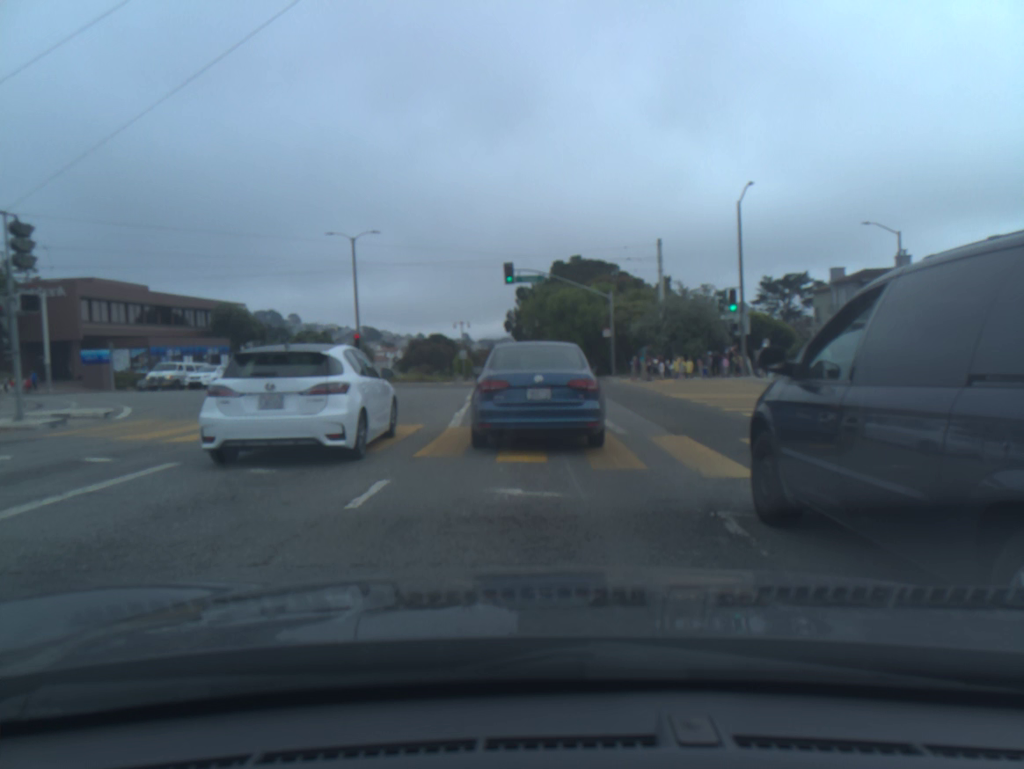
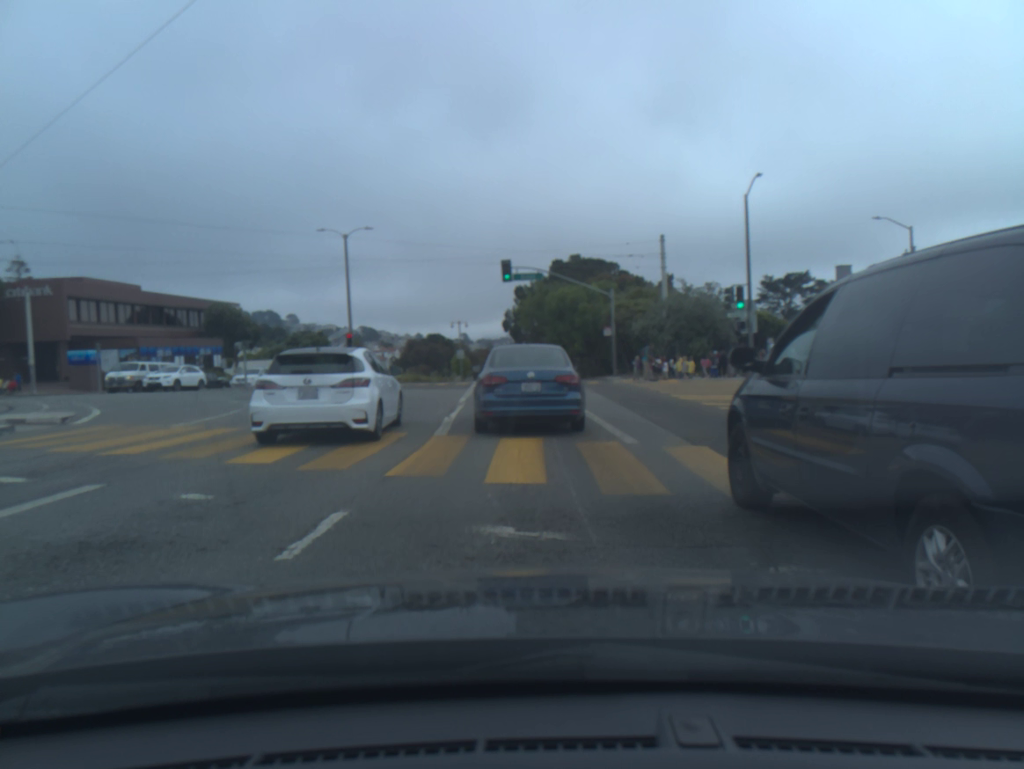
(0.0, +1.5) m; 0°
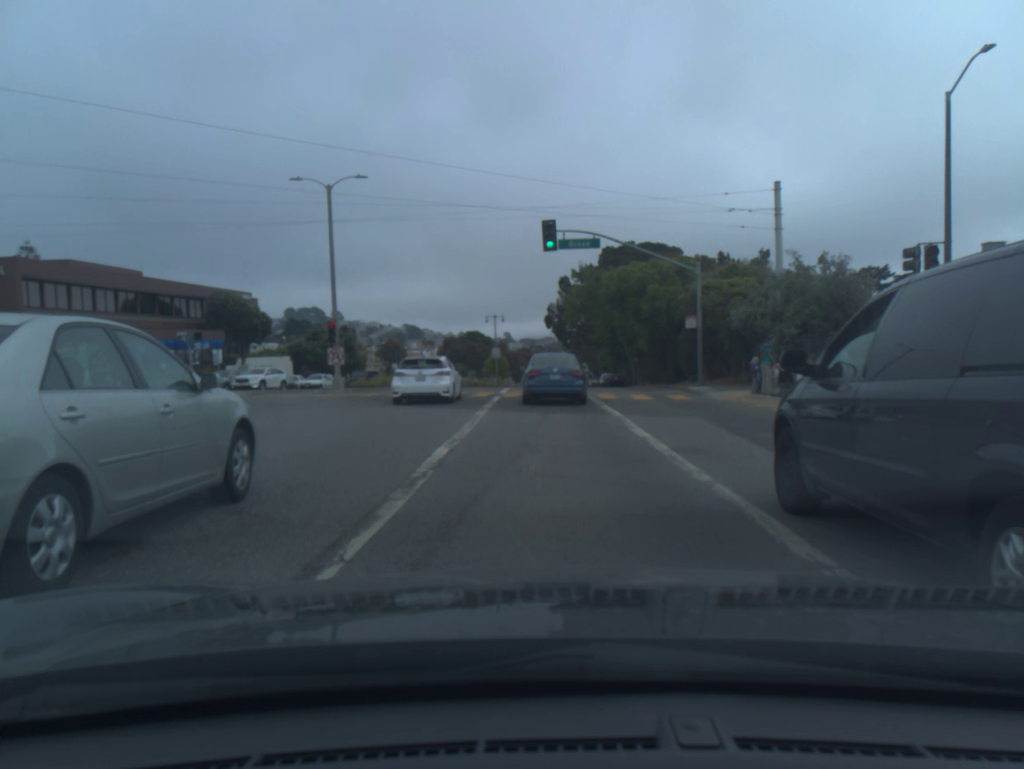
(-0.5, +13.1) m; -3°
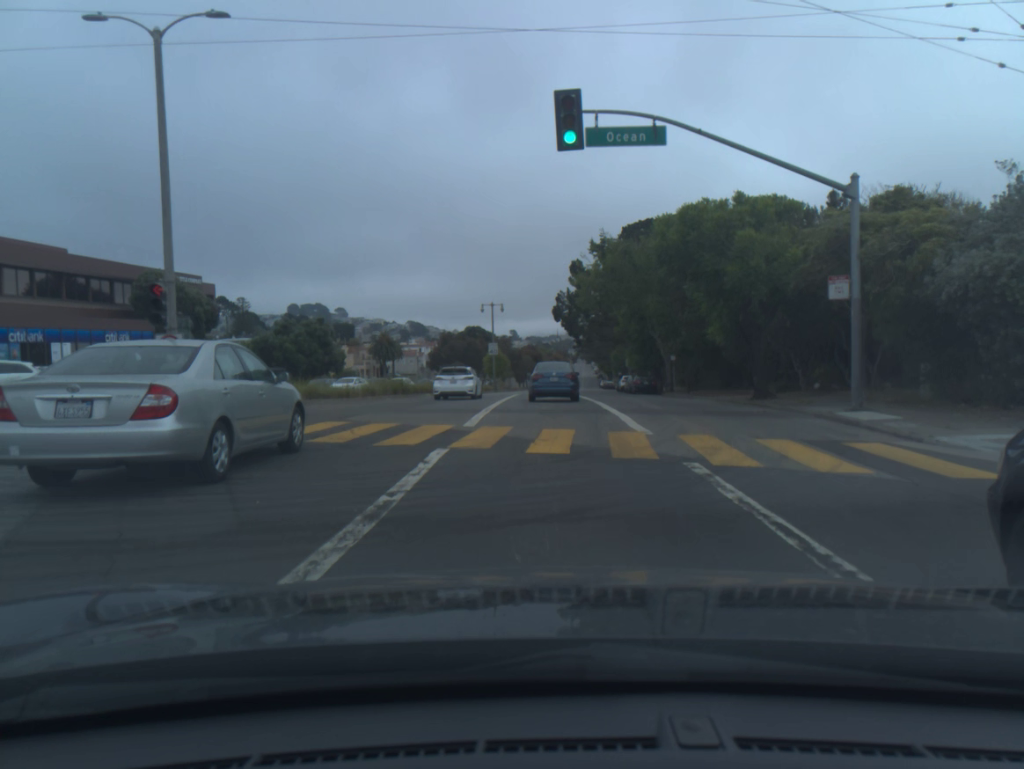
(0.0, +16.0) m; 0°
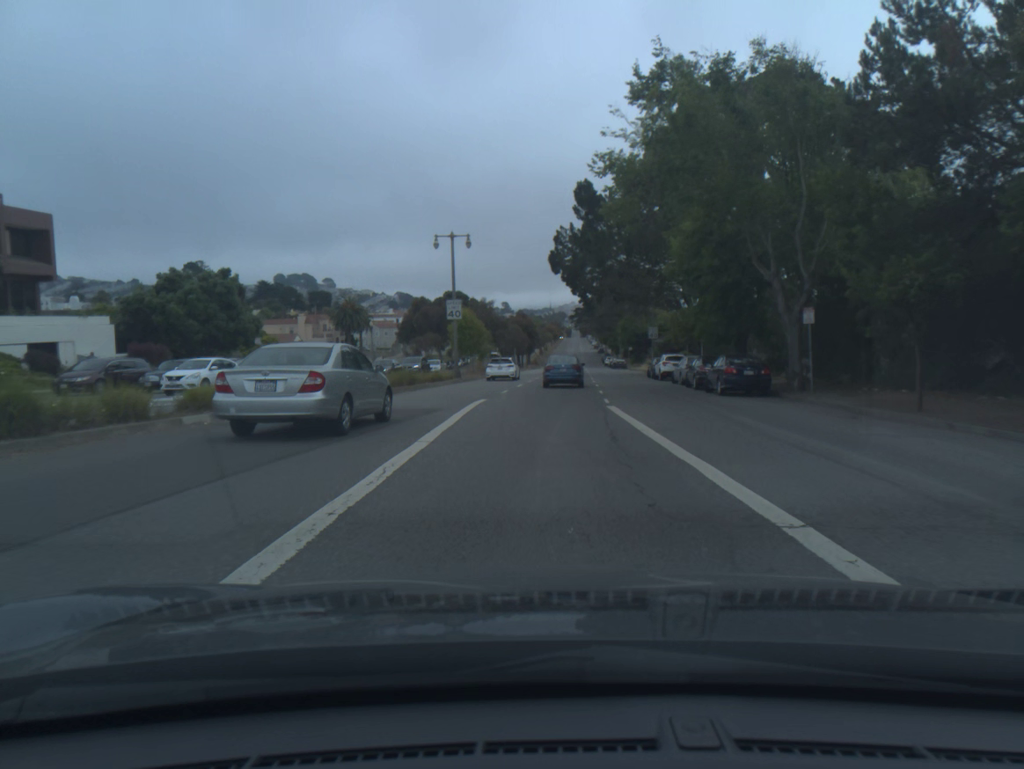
(+0.1, +28.2) m; +1°
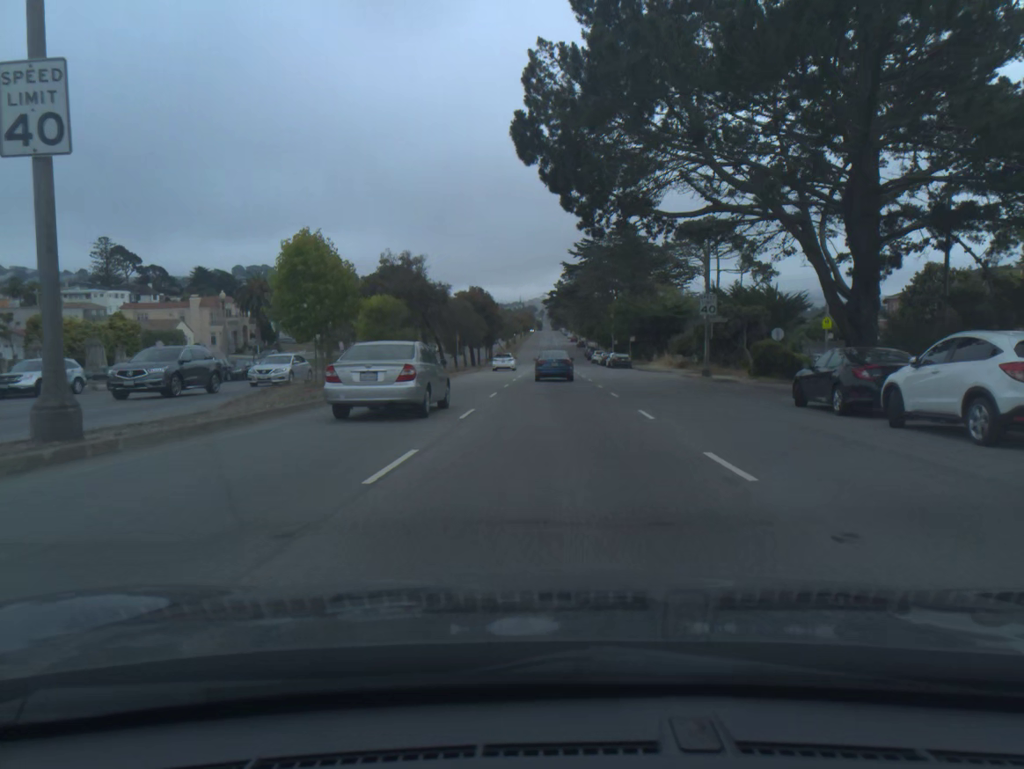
(+0.4, +36.0) m; +2°
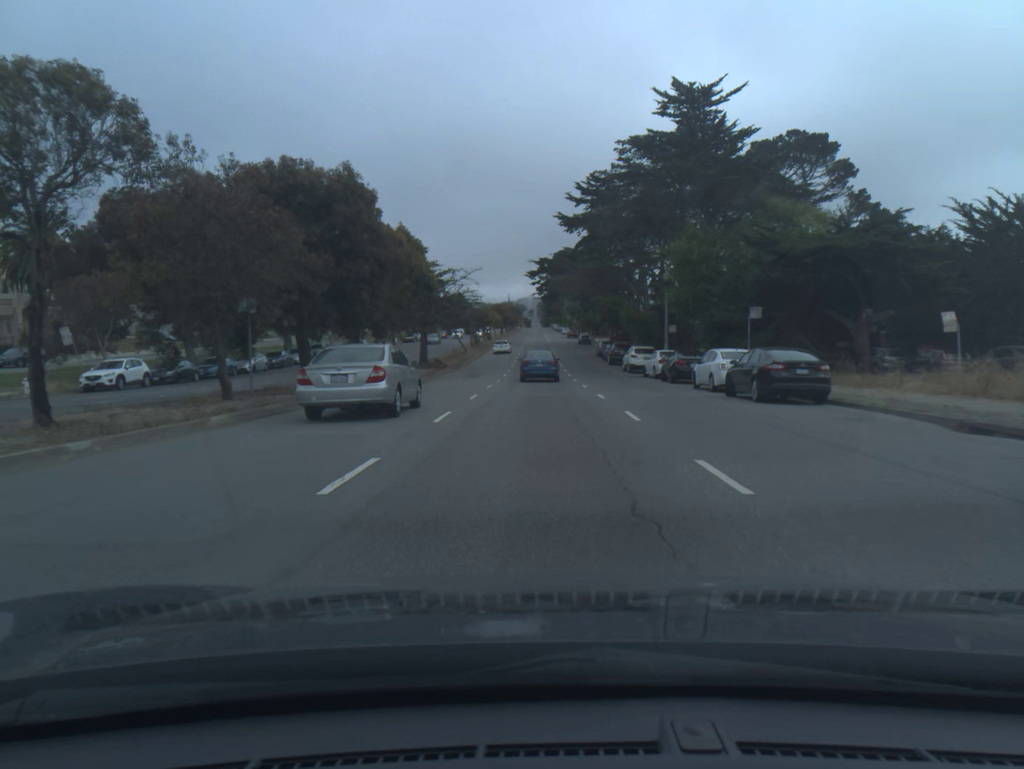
(+0.6, +52.1) m; +1°
